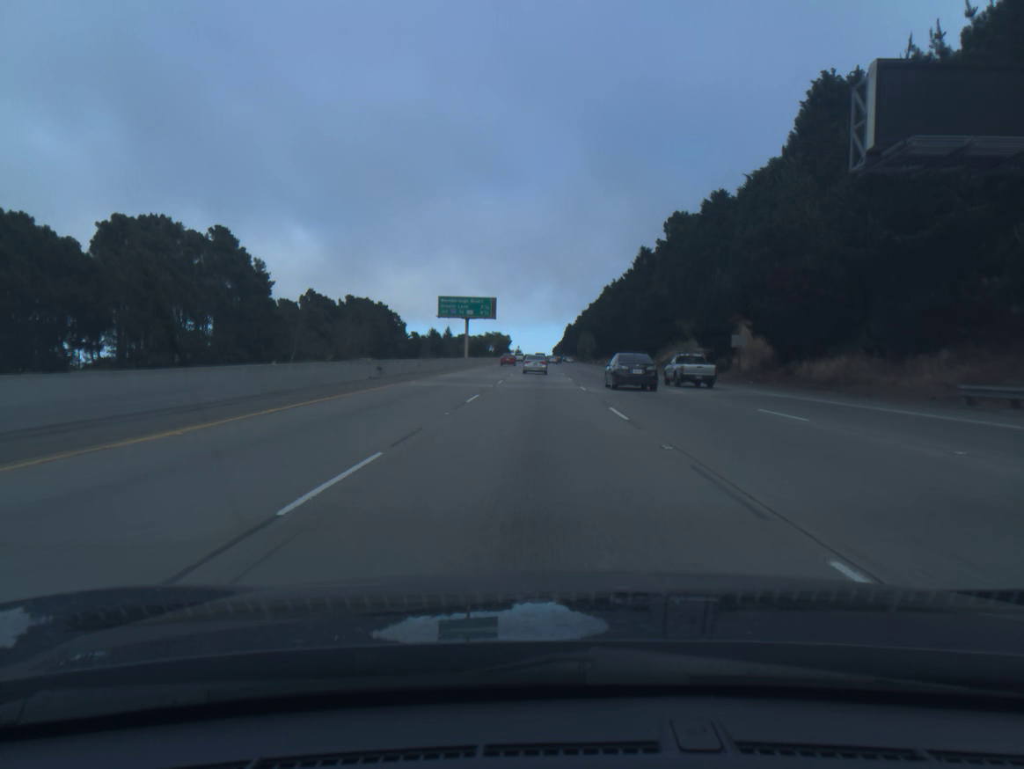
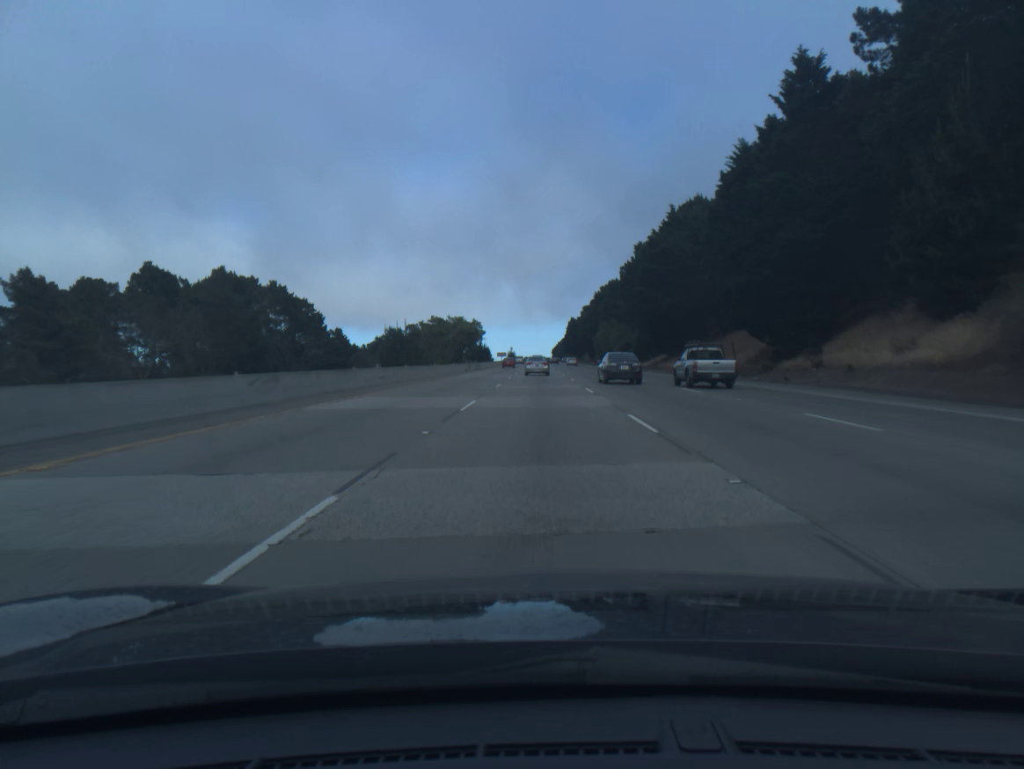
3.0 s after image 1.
(-0.4, +90.9) m; 0°
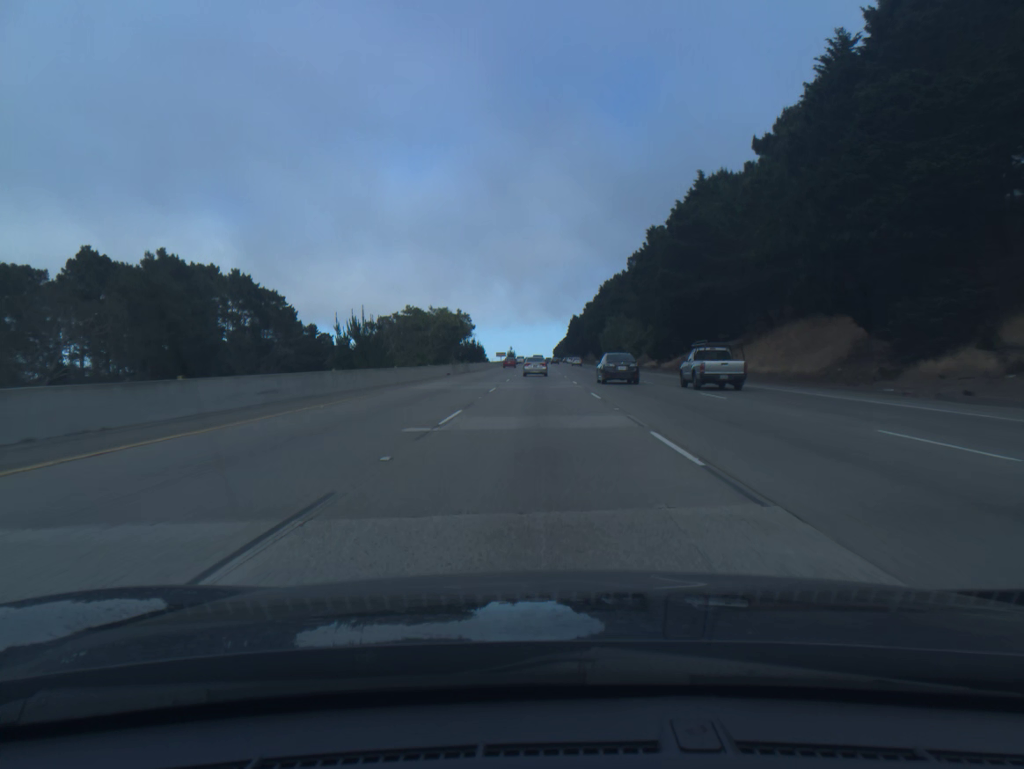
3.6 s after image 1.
(0.0, +18.1) m; 0°
